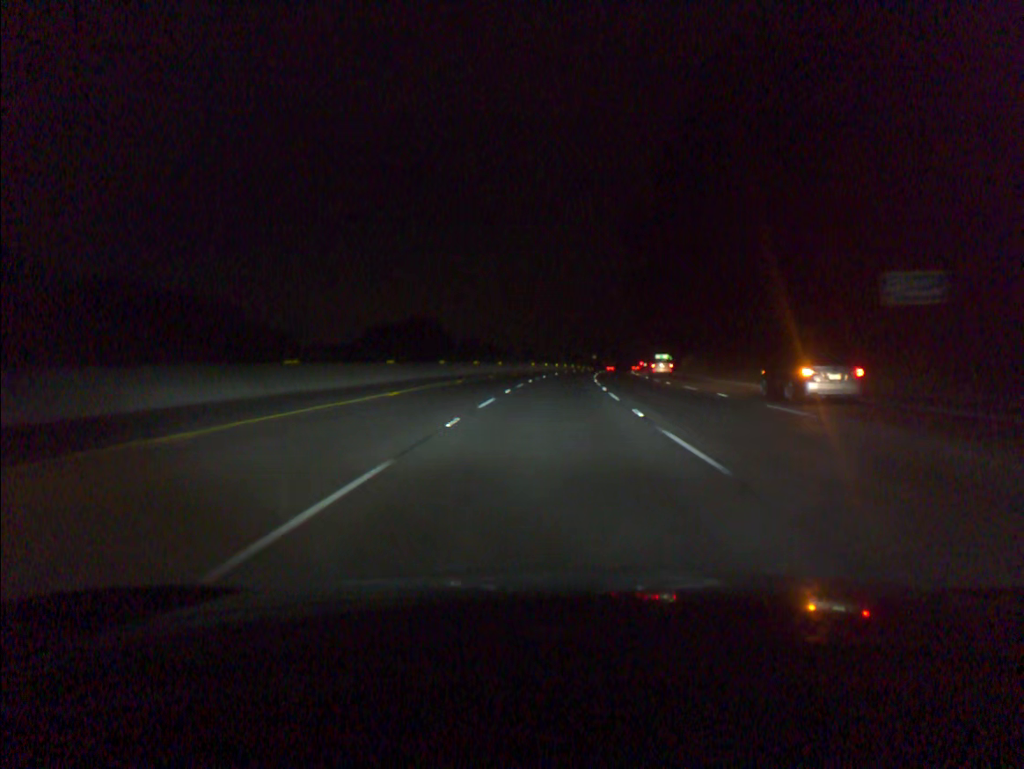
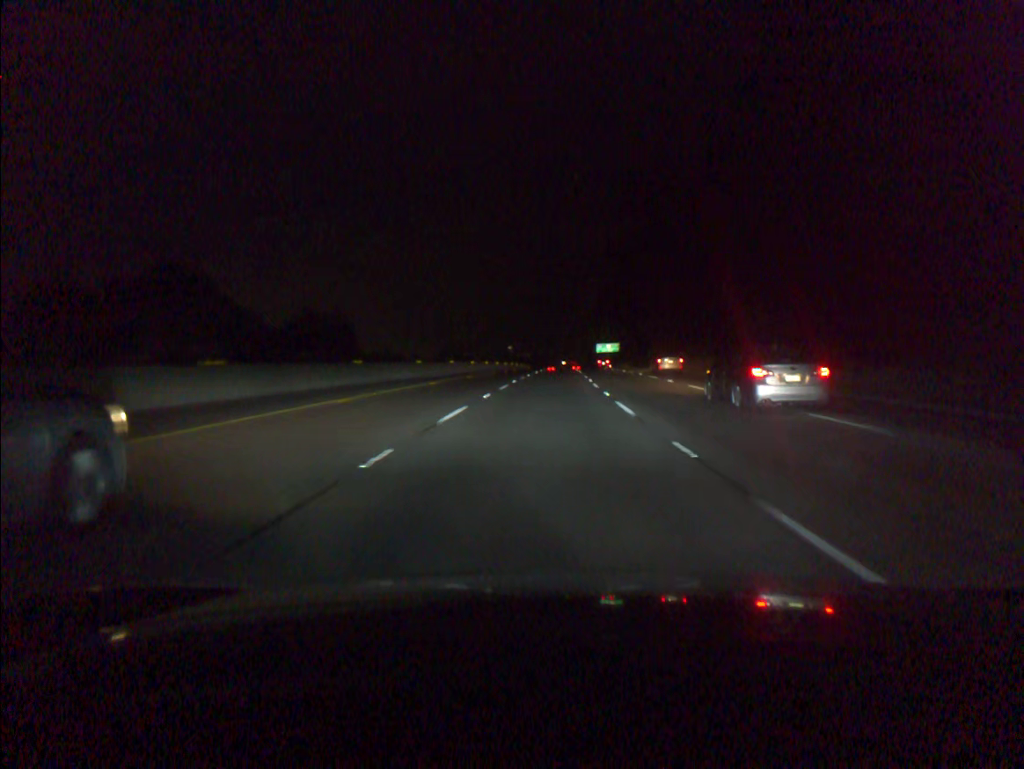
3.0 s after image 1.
(+5.1, +92.0) m; +6°
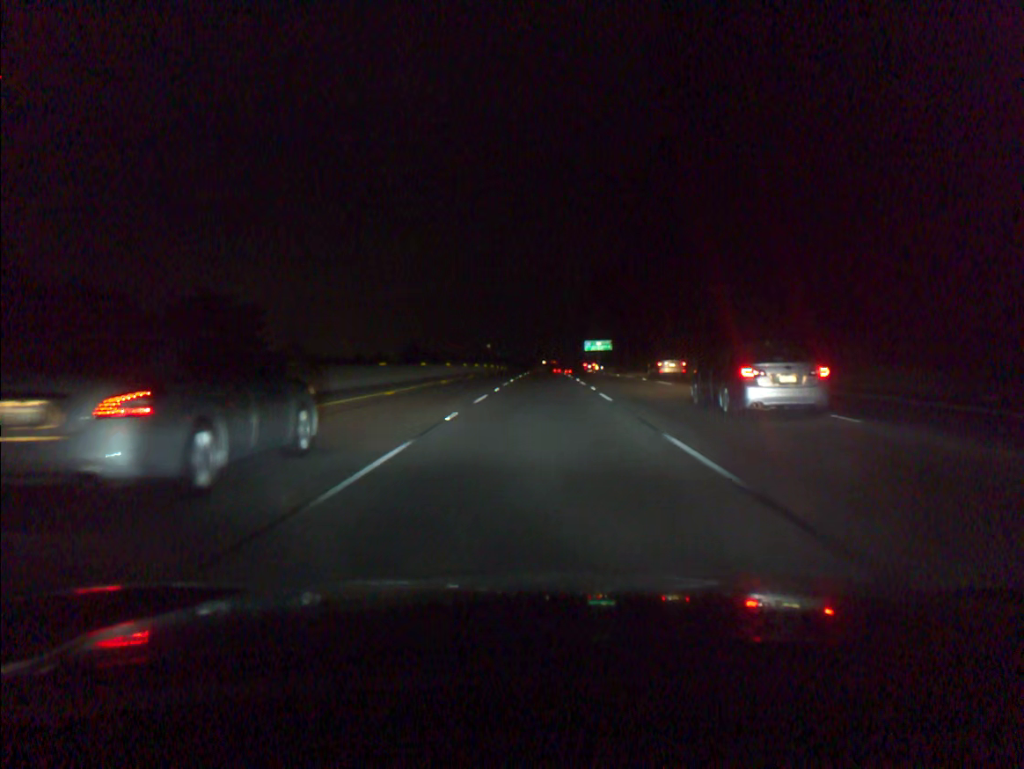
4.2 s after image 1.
(+0.5, +37.0) m; +1°
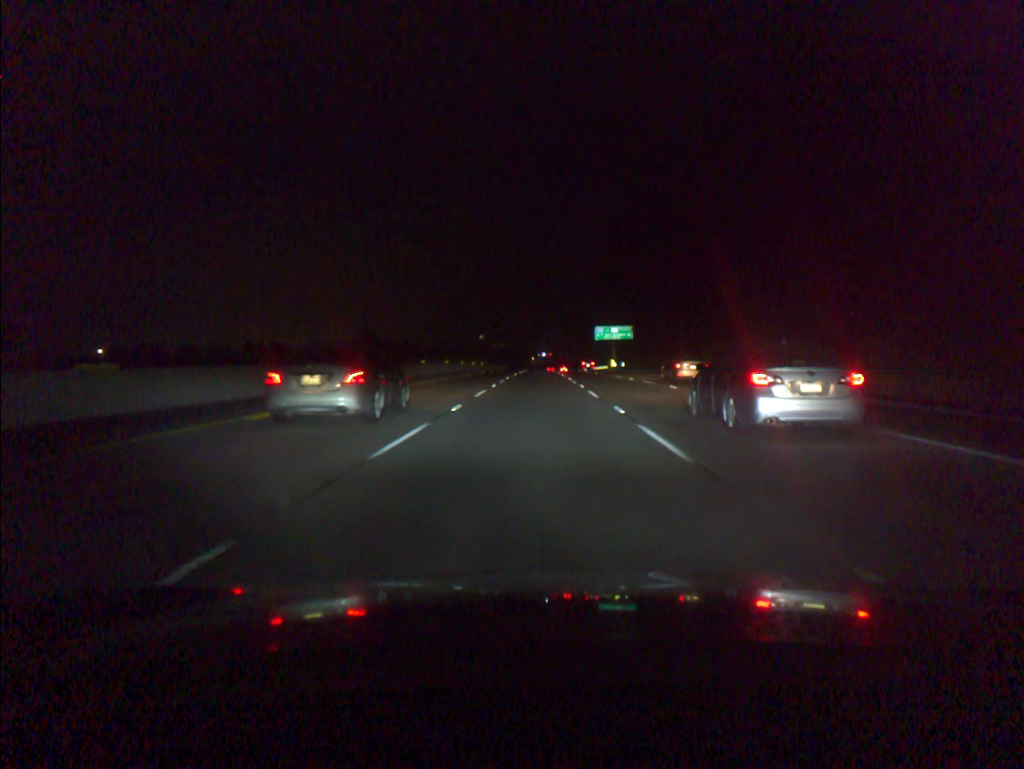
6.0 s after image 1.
(+0.4, +55.4) m; 0°
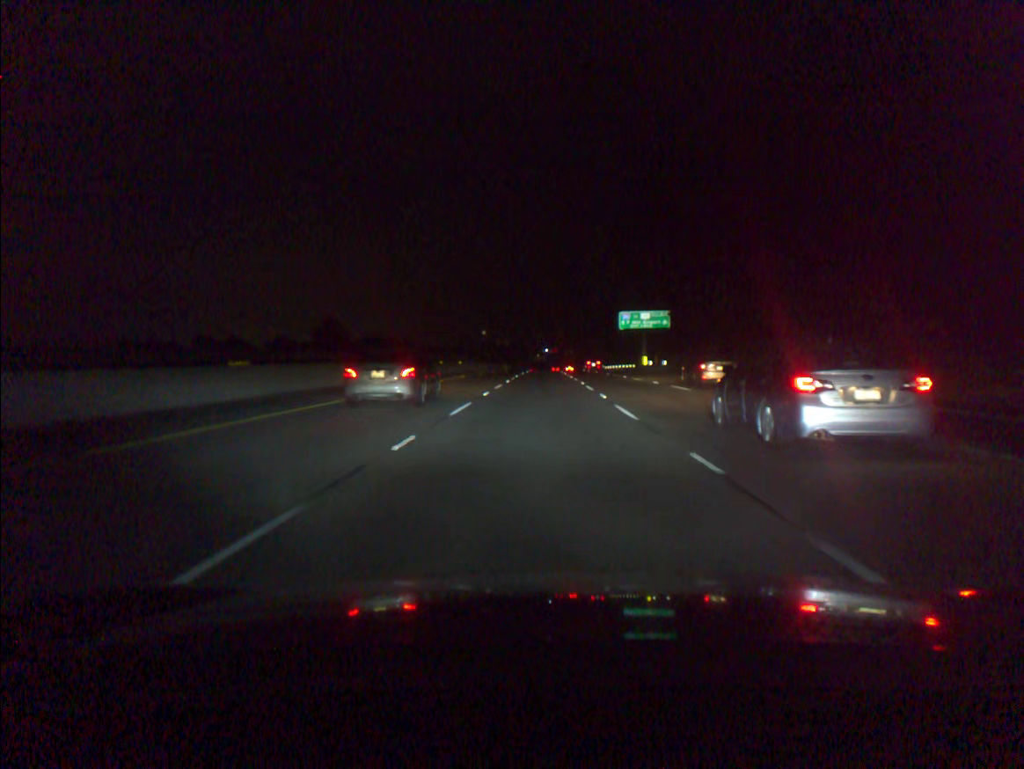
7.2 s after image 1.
(-0.1, +36.9) m; 0°
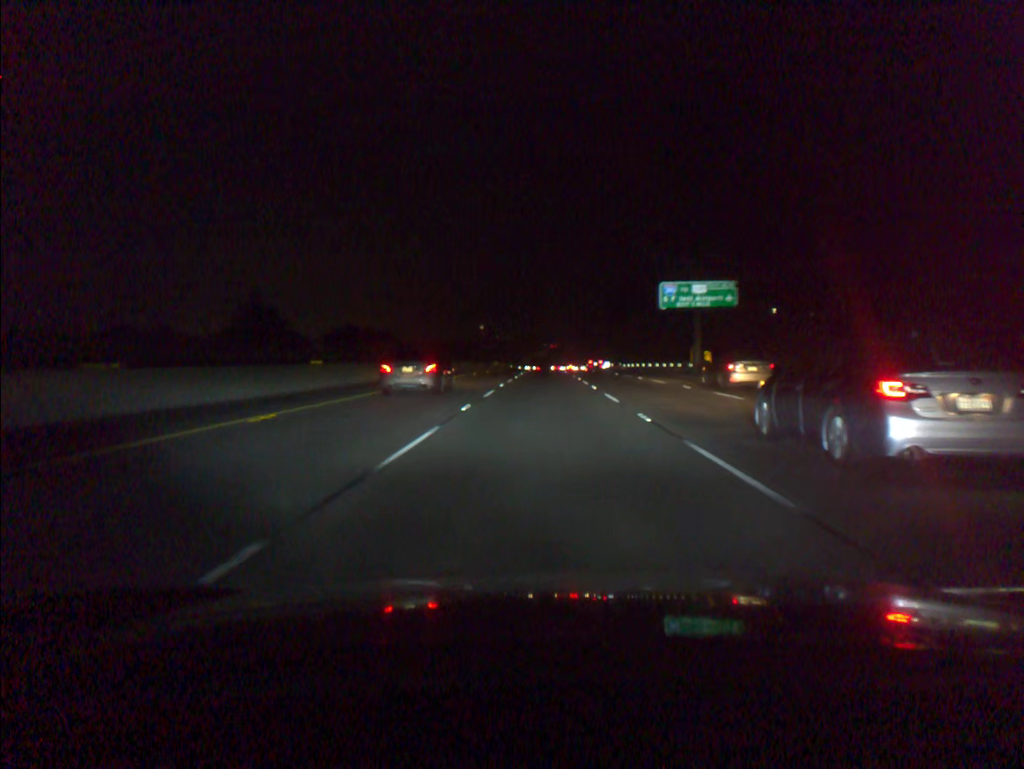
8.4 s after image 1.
(0.0, +36.9) m; 0°
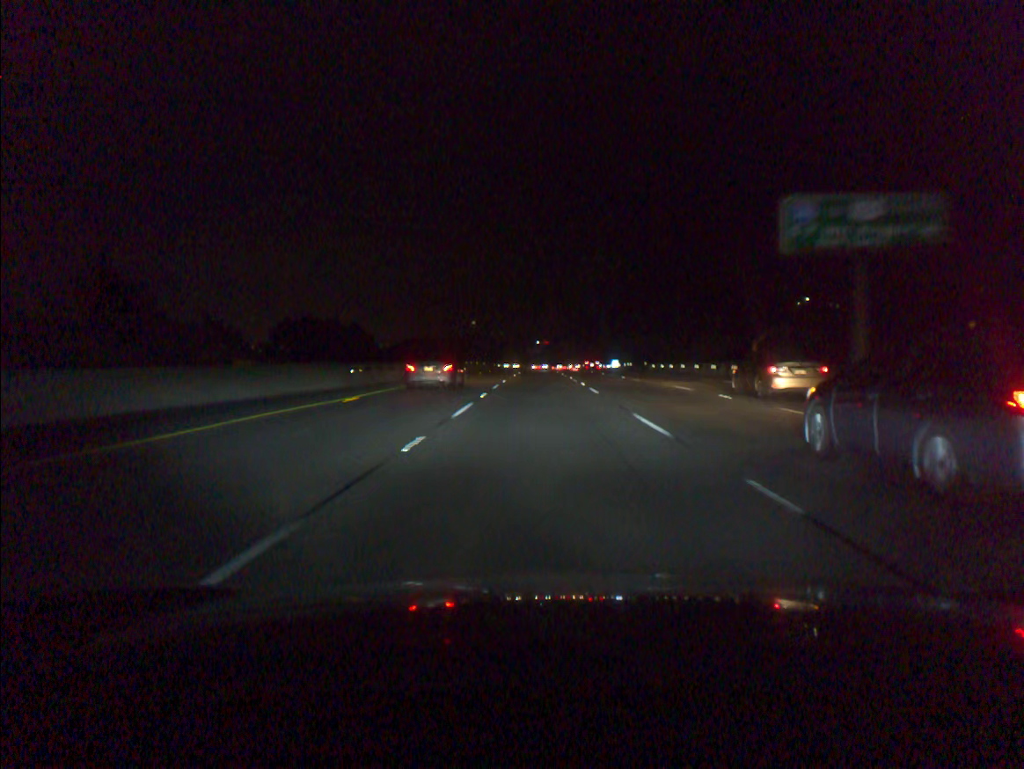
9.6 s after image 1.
(+0.1, +36.9) m; 0°
